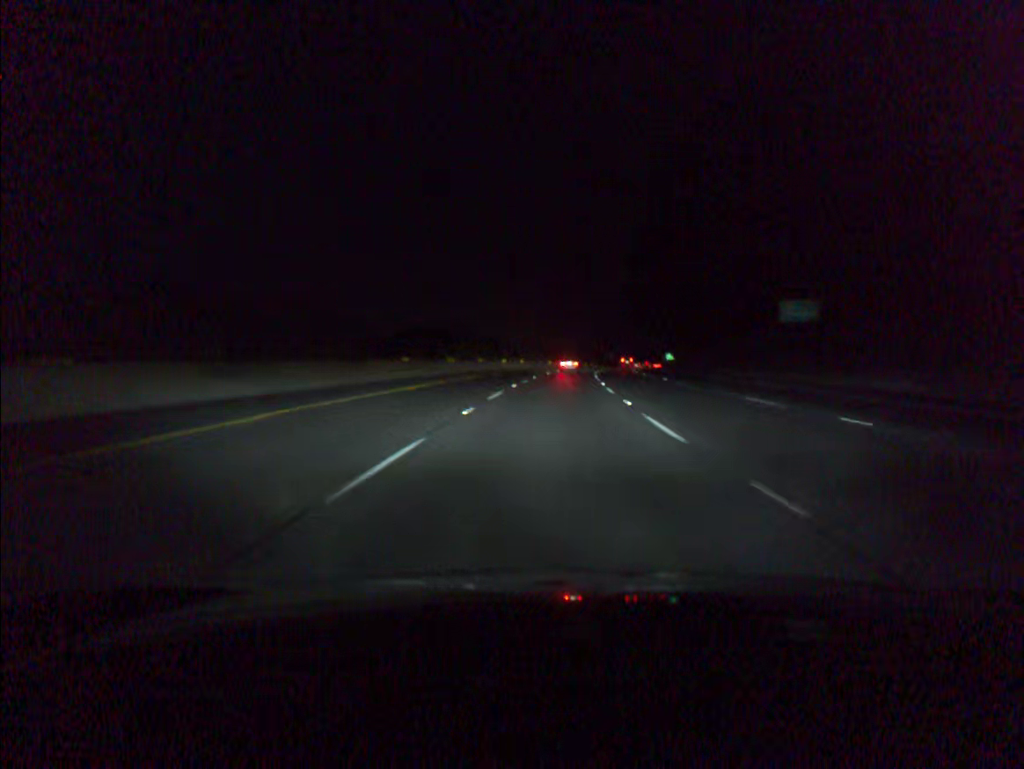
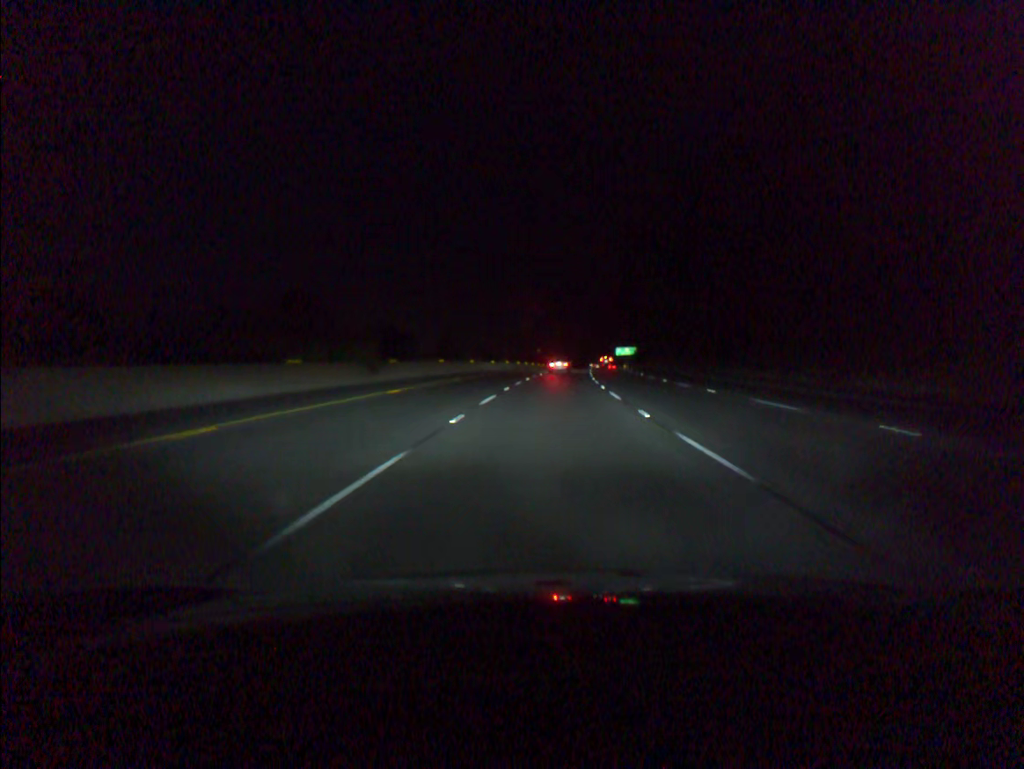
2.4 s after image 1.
(+3.4, +74.5) m; +5°
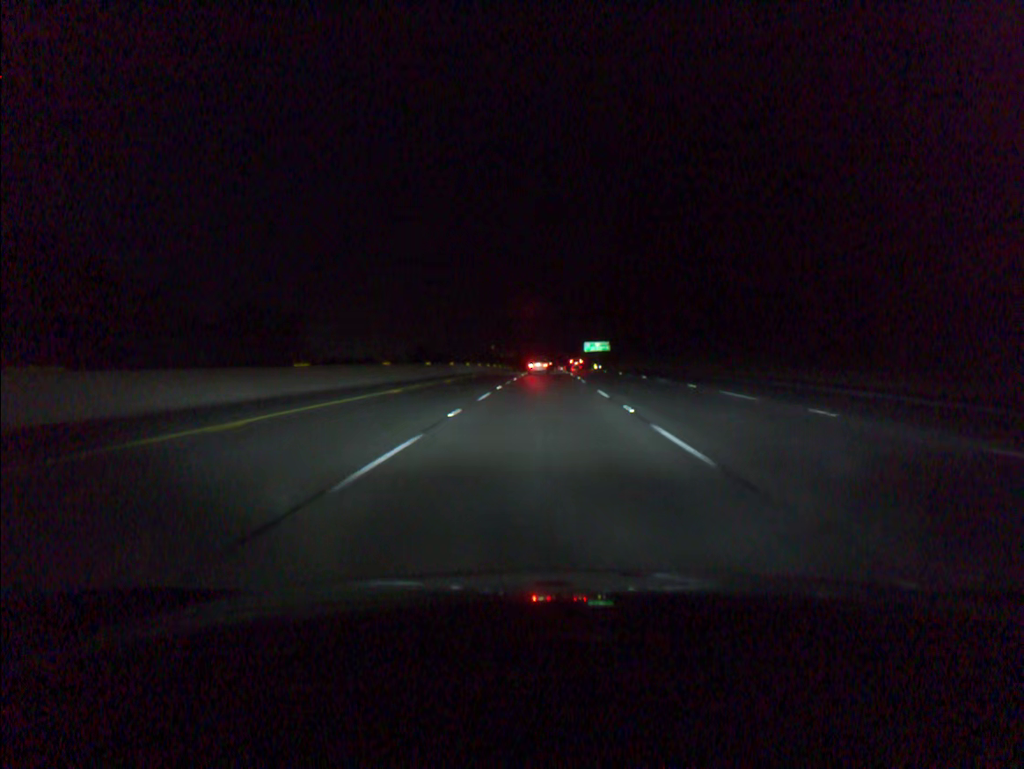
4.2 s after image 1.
(+1.8, +56.2) m; +3°
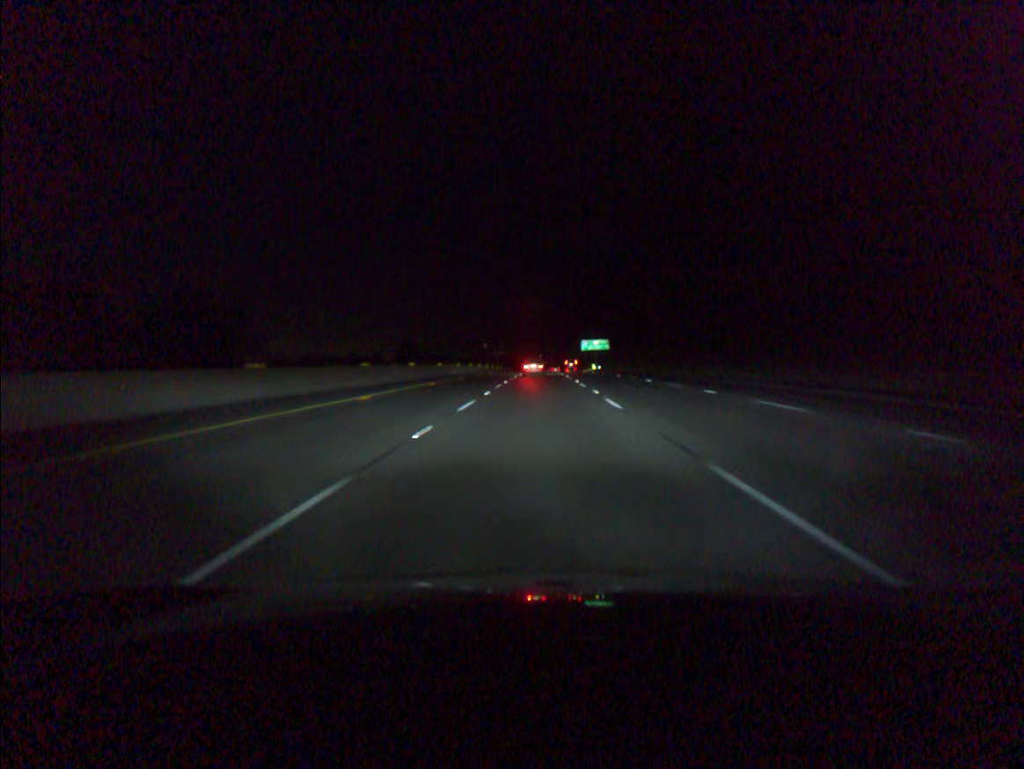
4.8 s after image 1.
(+0.1, +18.8) m; +1°
